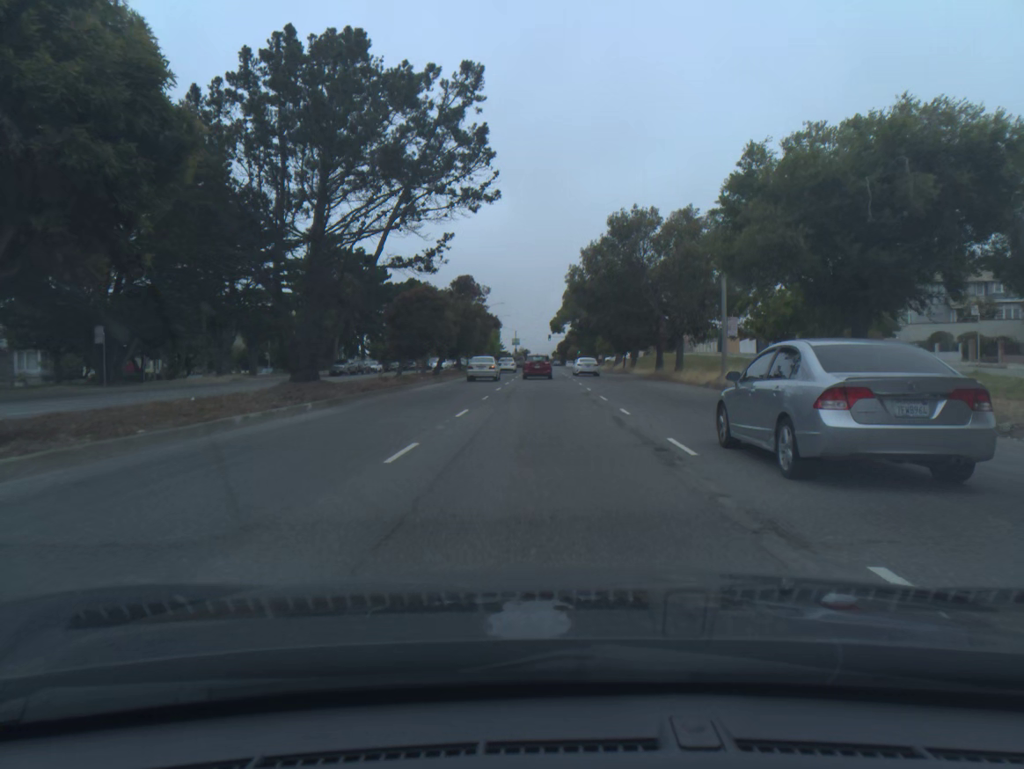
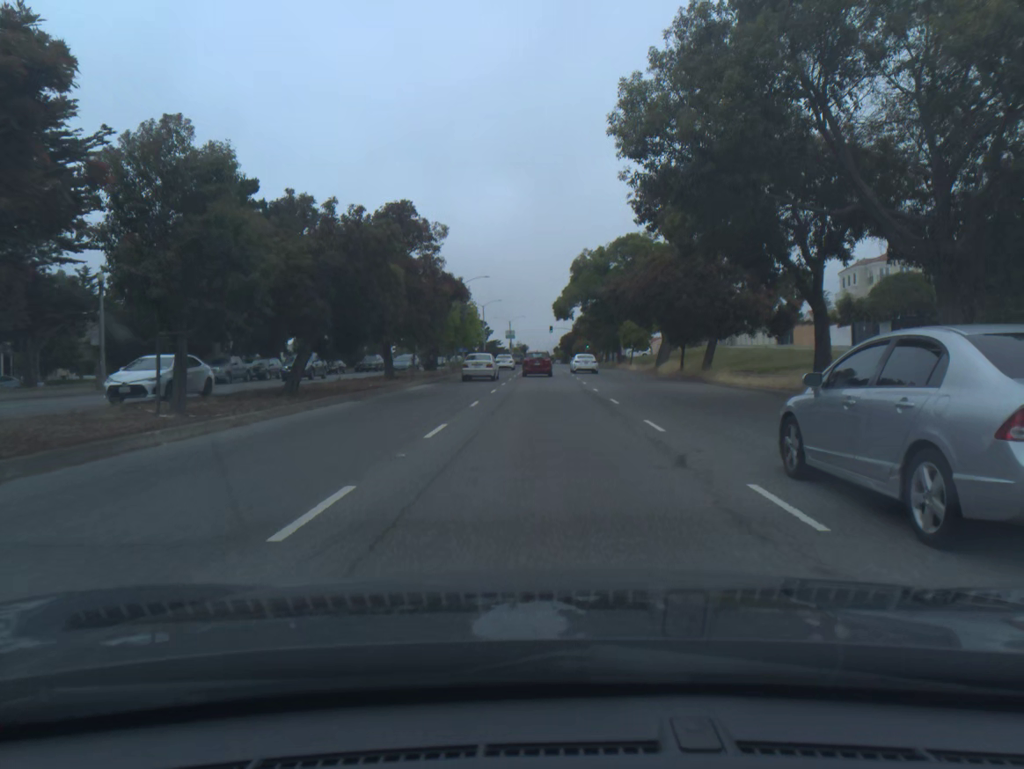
(0.0, +32.9) m; 0°
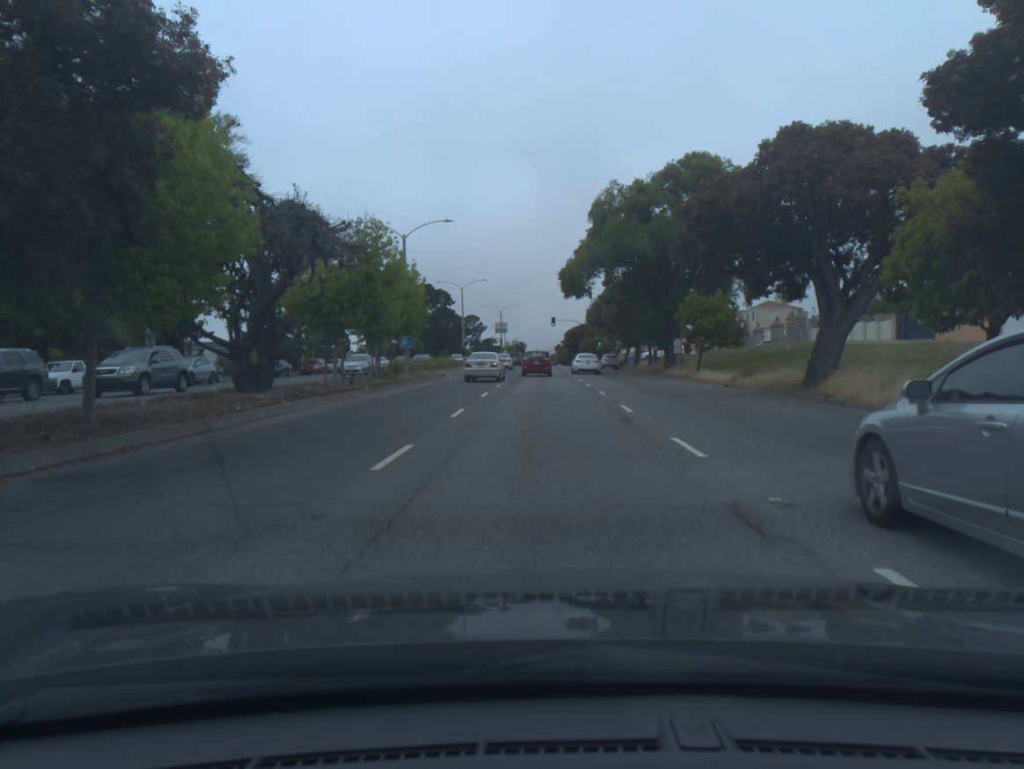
(0.0, +32.5) m; 0°
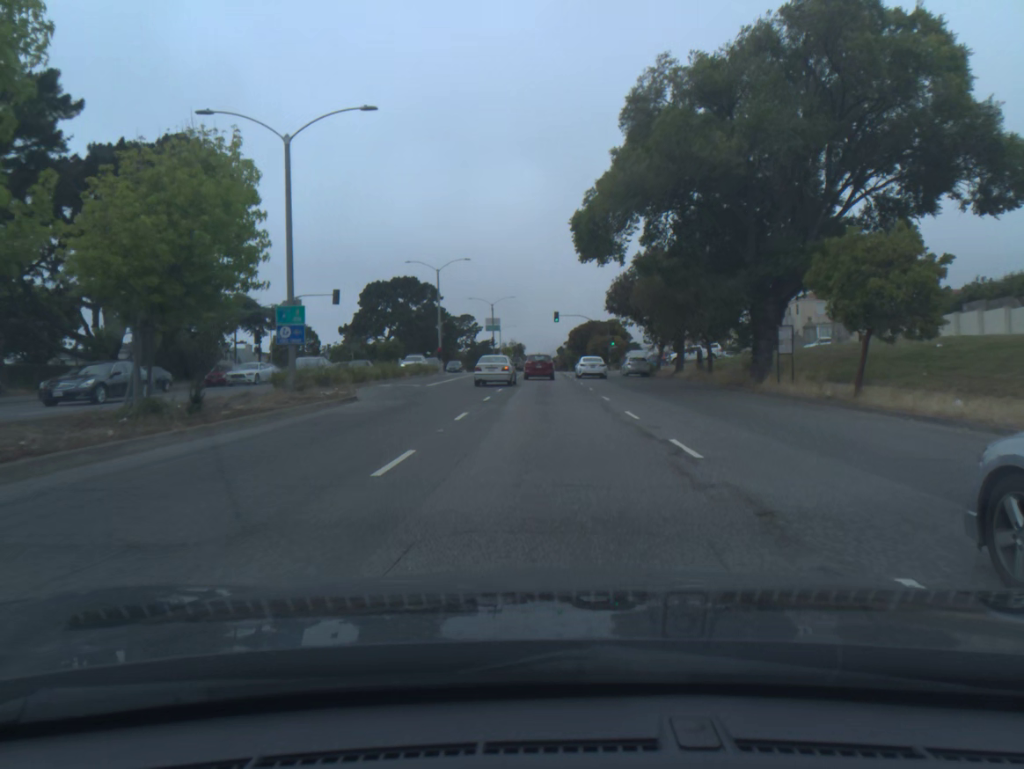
(0.0, +21.7) m; 0°
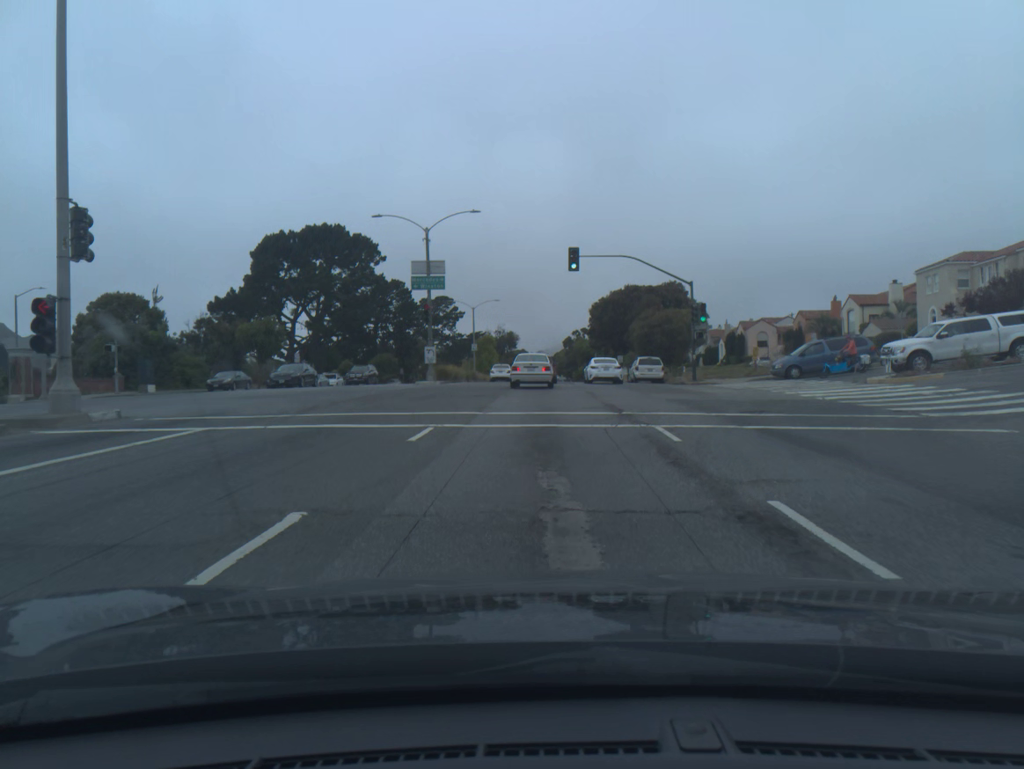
(0.0, +54.2) m; 0°
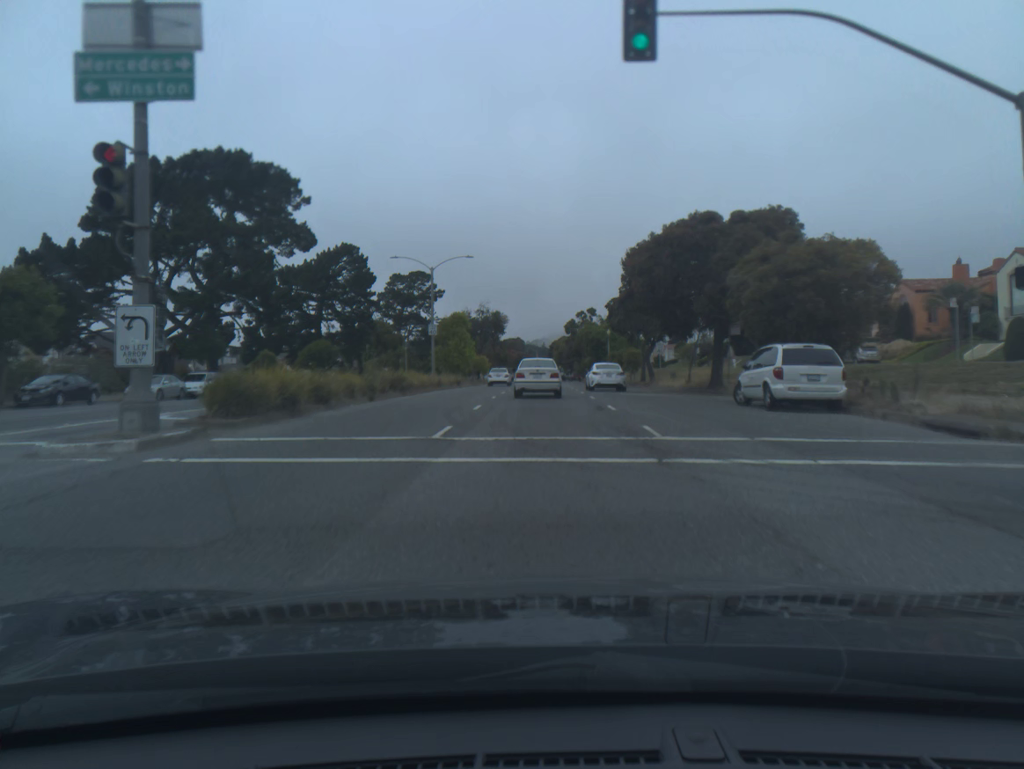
(0.0, +30.7) m; 0°
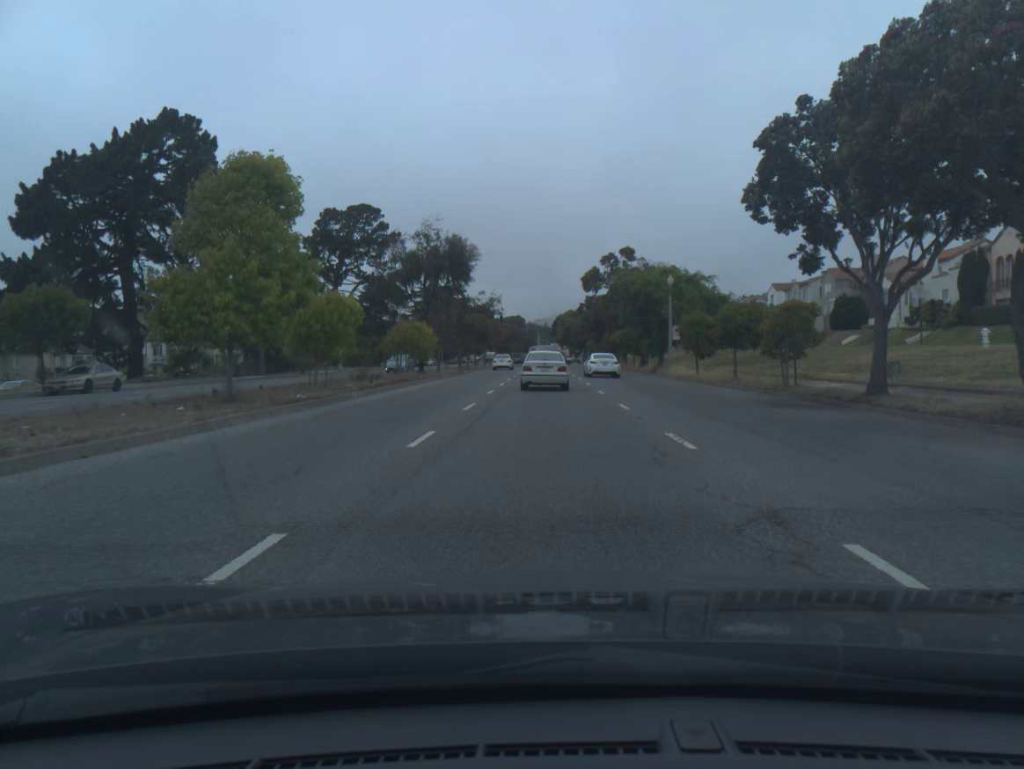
(-0.1, +46.3) m; 0°
